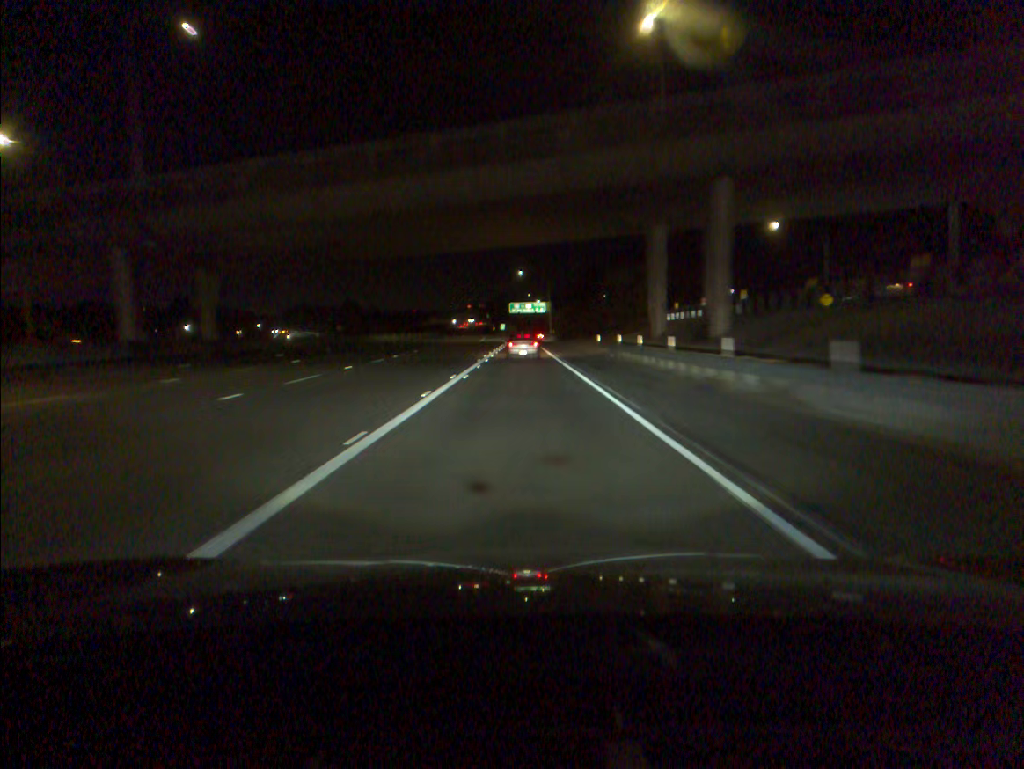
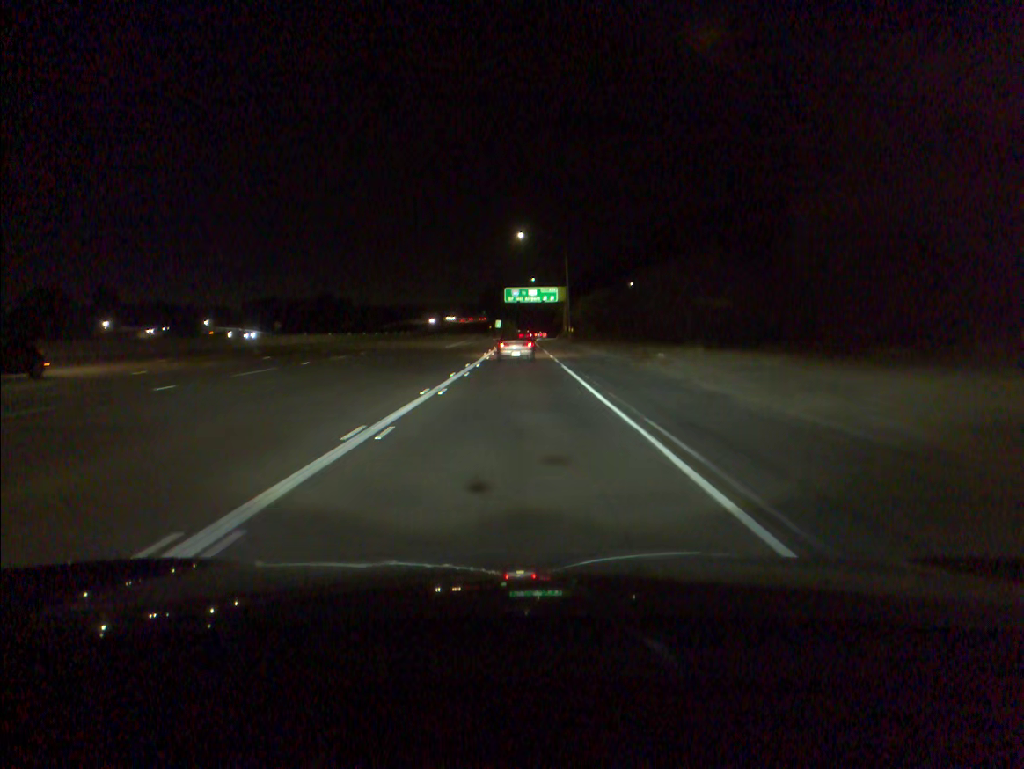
(-0.2, +56.1) m; 0°
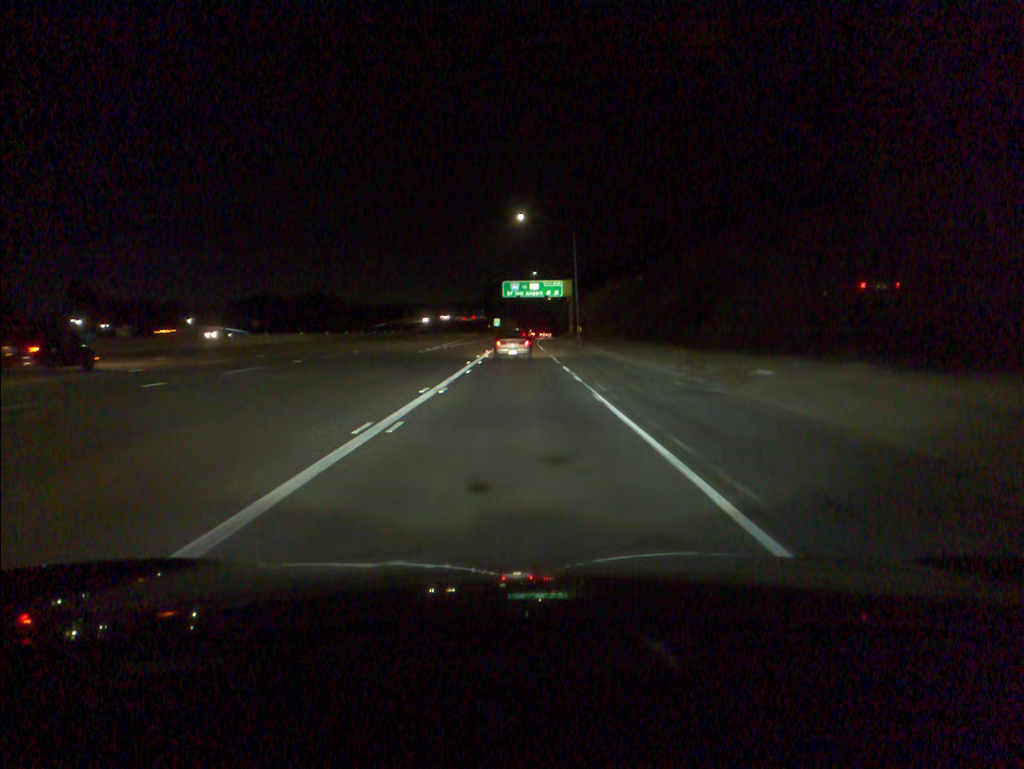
(0.0, +13.8) m; 0°
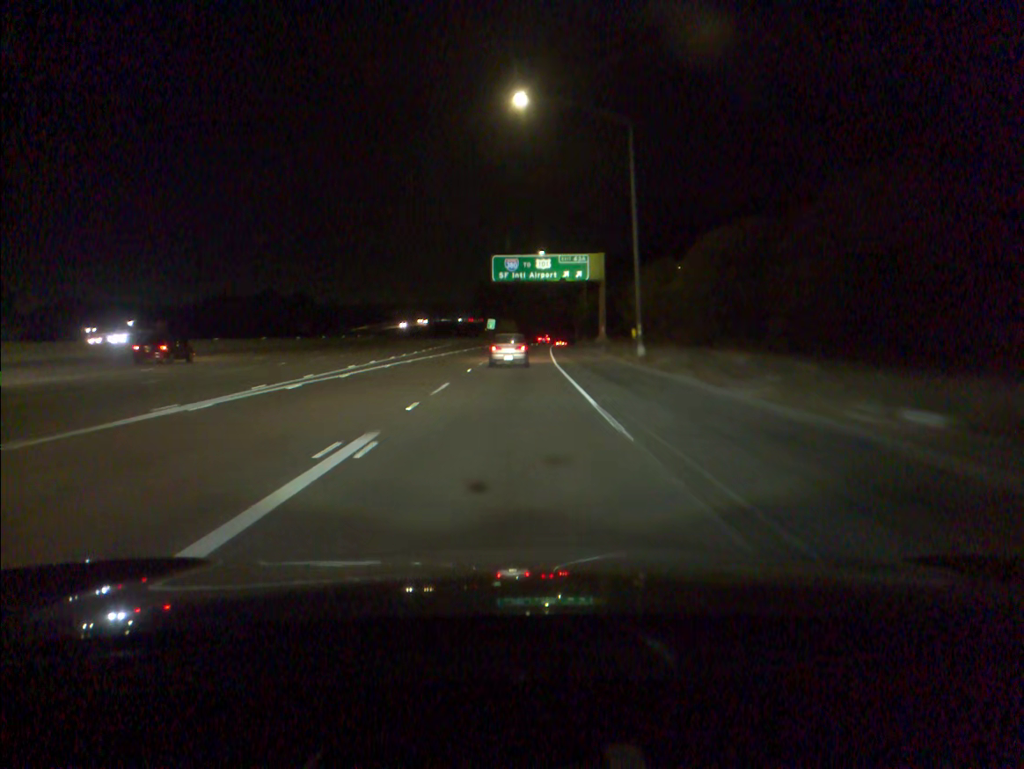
(0.0, +40.7) m; 0°
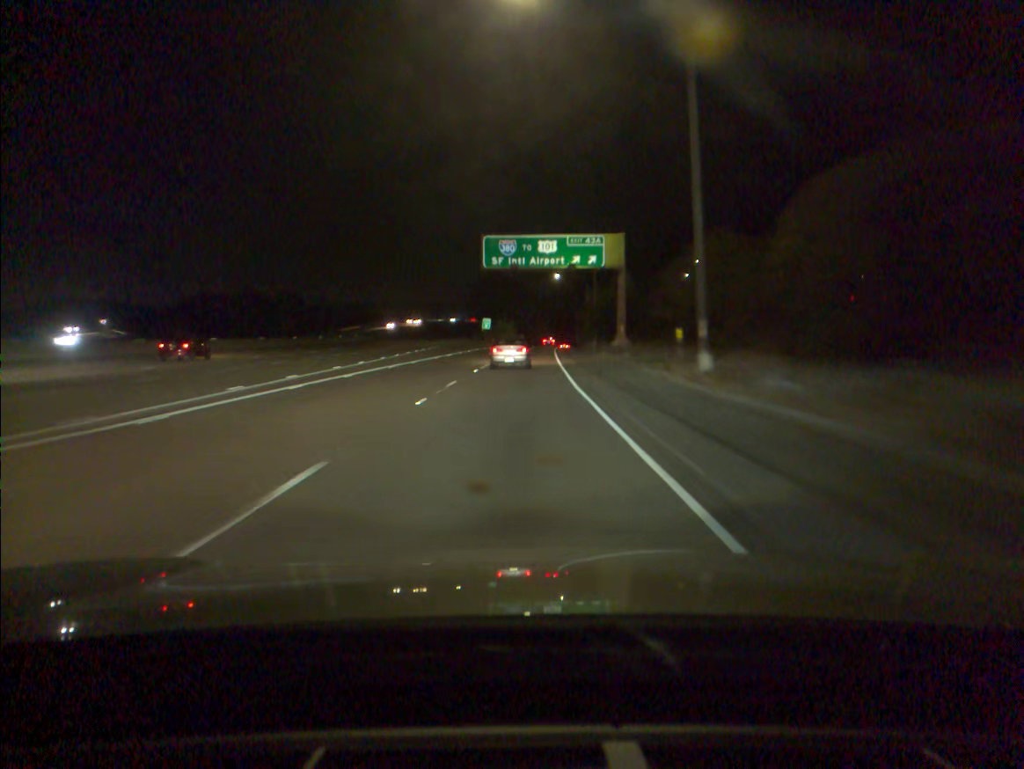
(0.0, +13.4) m; 0°
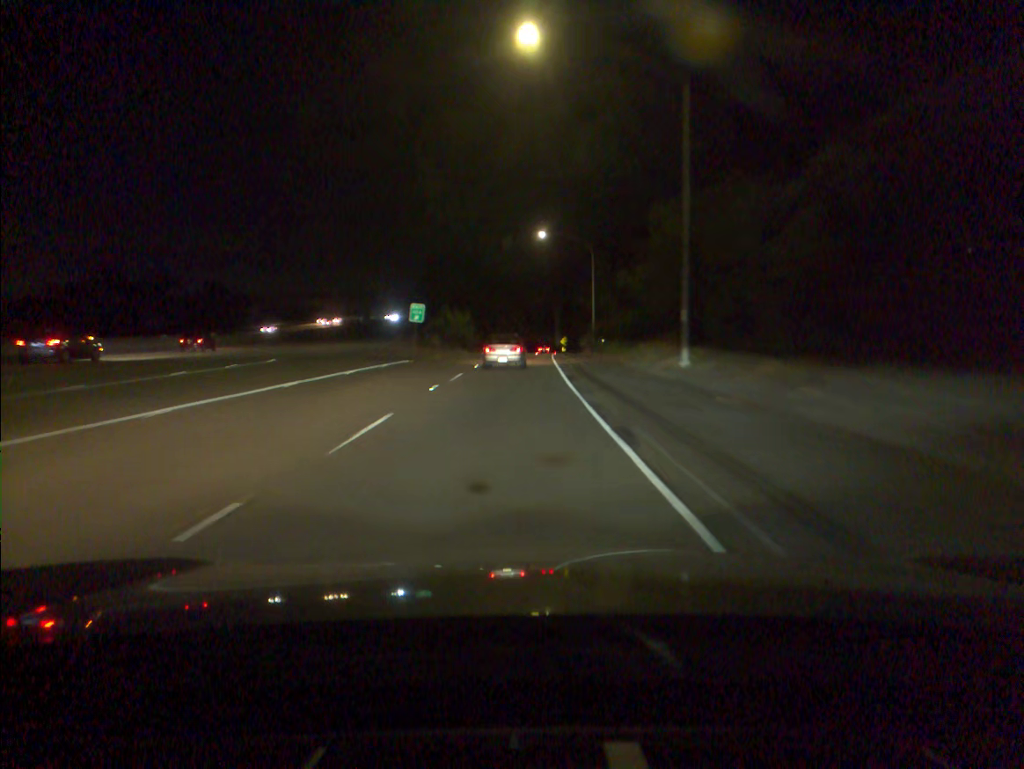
(+0.9, +54.2) m; +2°
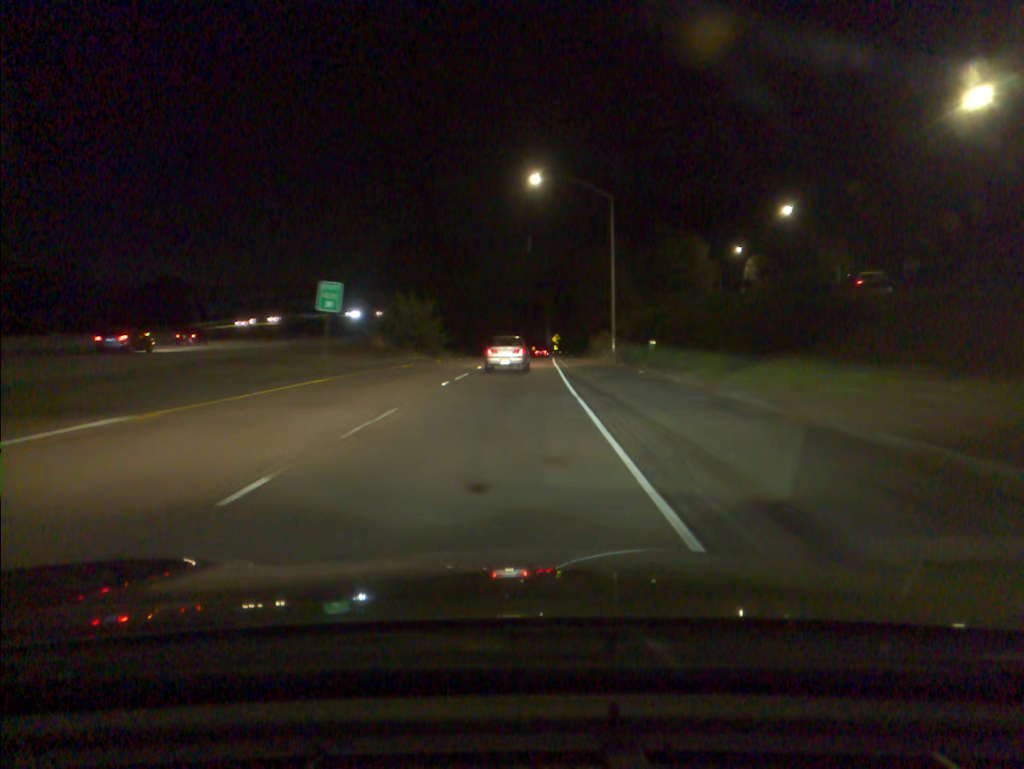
(+0.2, +27.1) m; +1°
